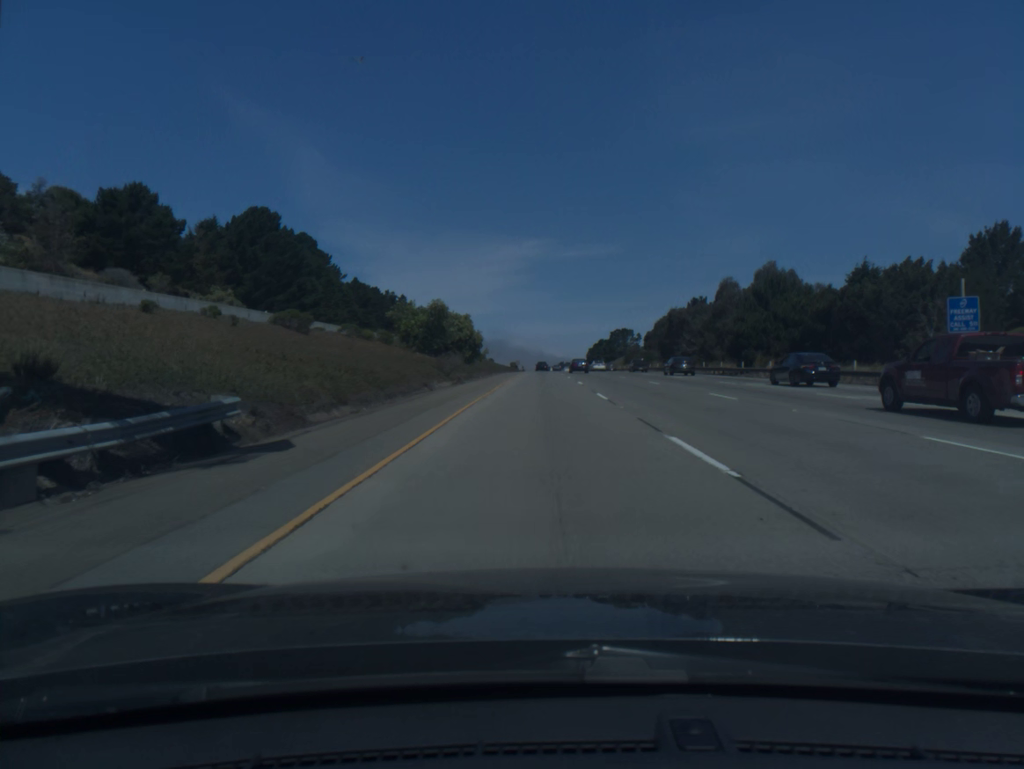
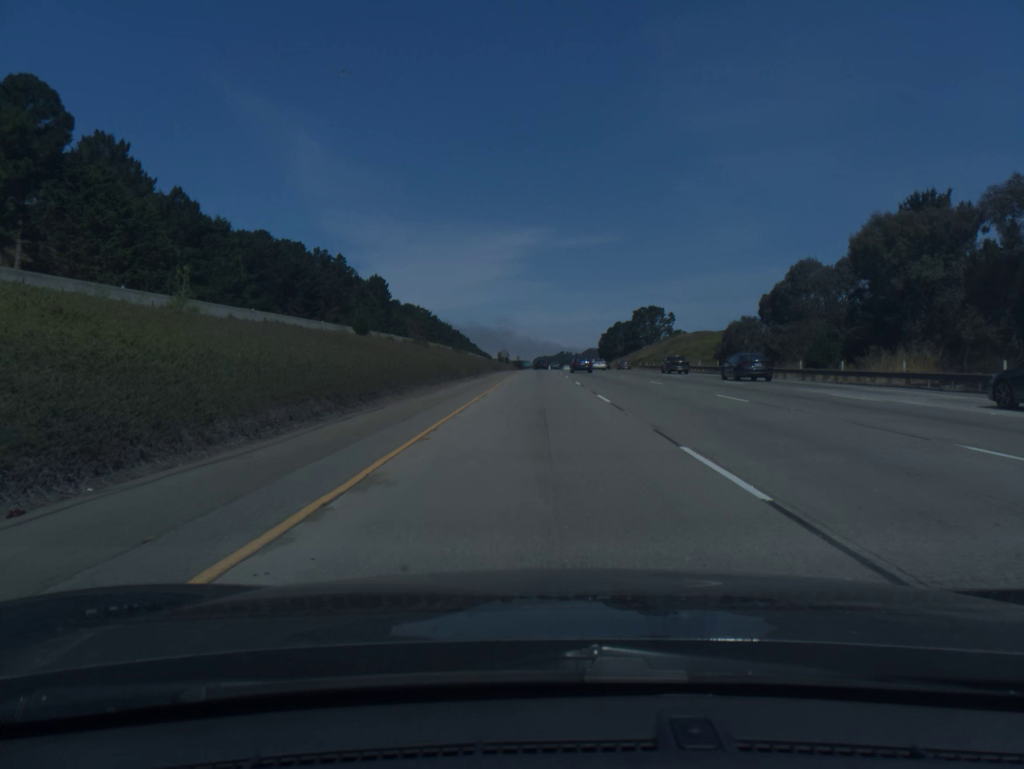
(-0.1, +89.0) m; 0°
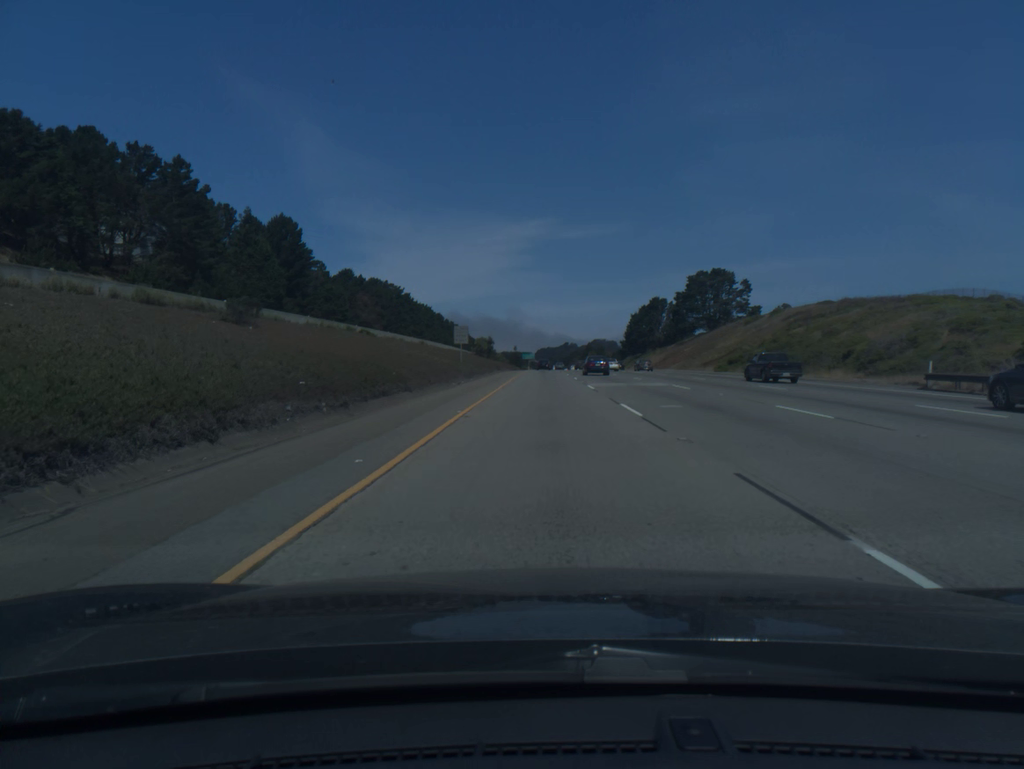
(-0.4, +92.9) m; 0°
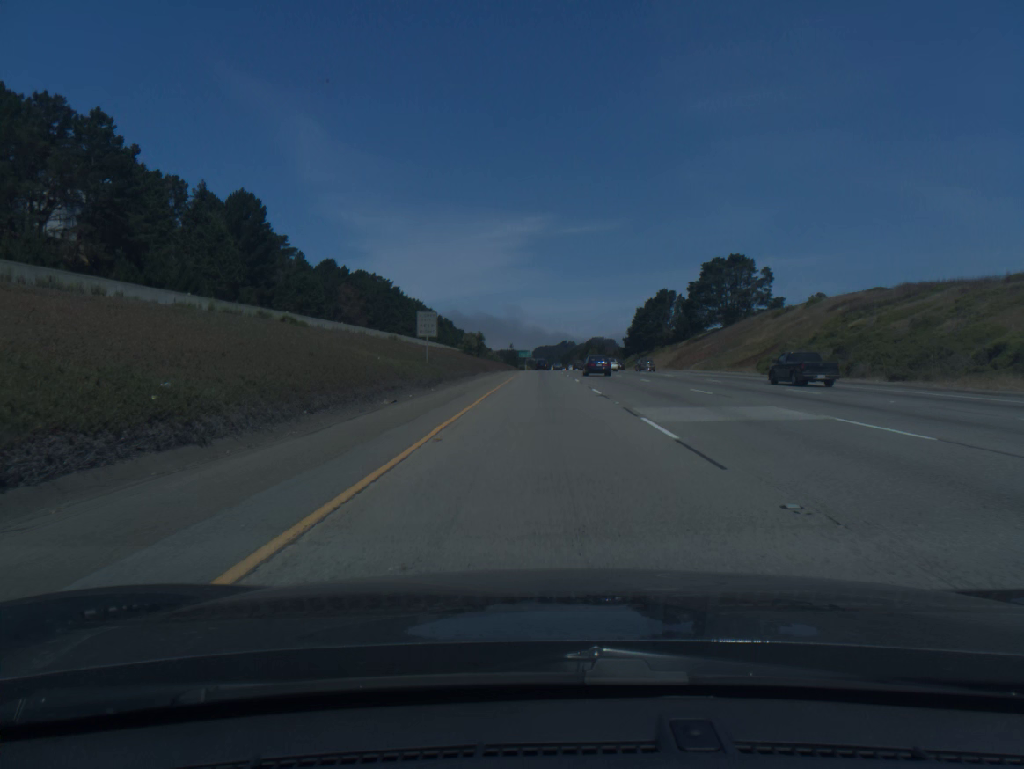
(0.0, +19.0) m; 0°
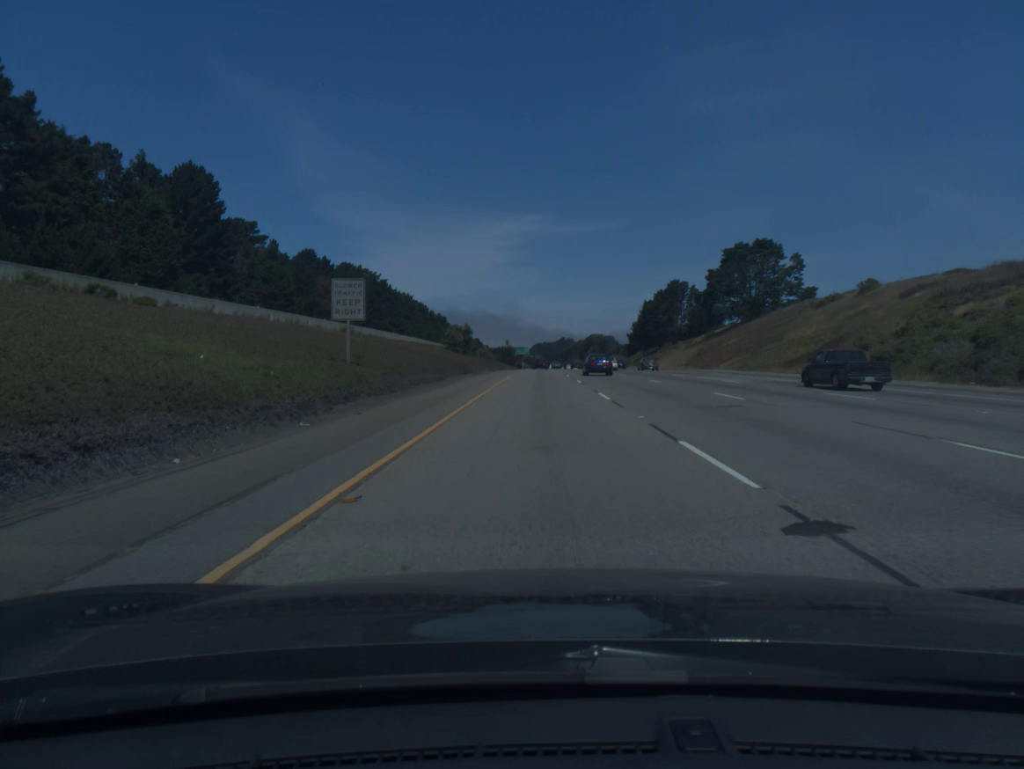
(0.0, +19.0) m; 0°
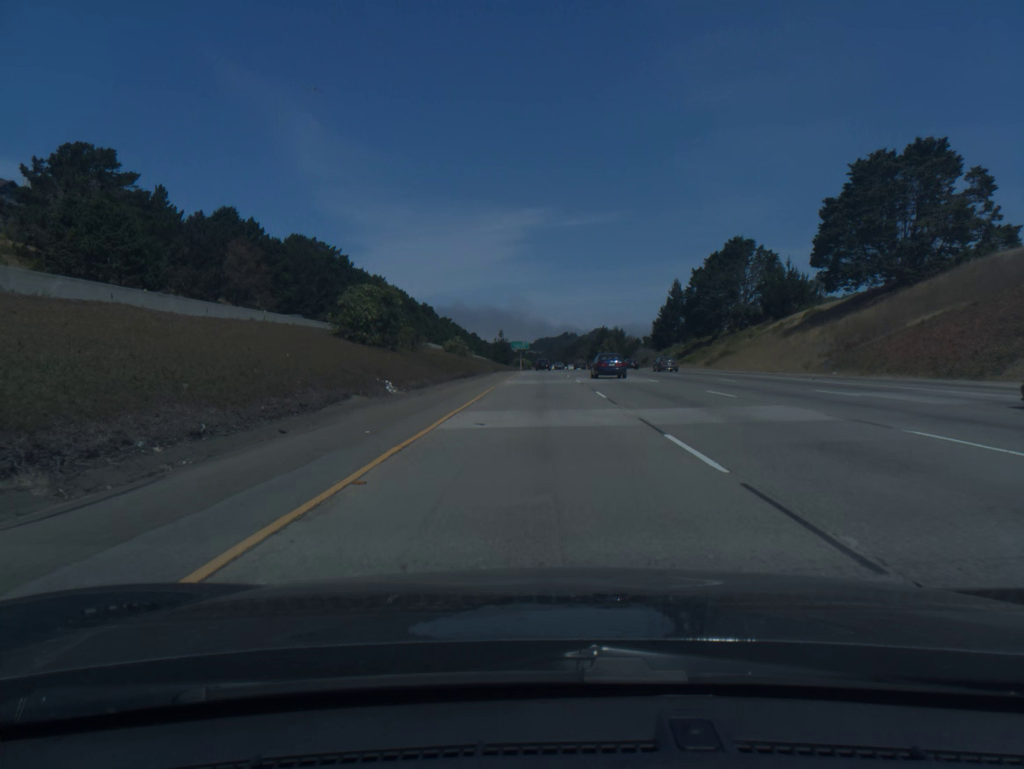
(0.0, +57.3) m; 0°
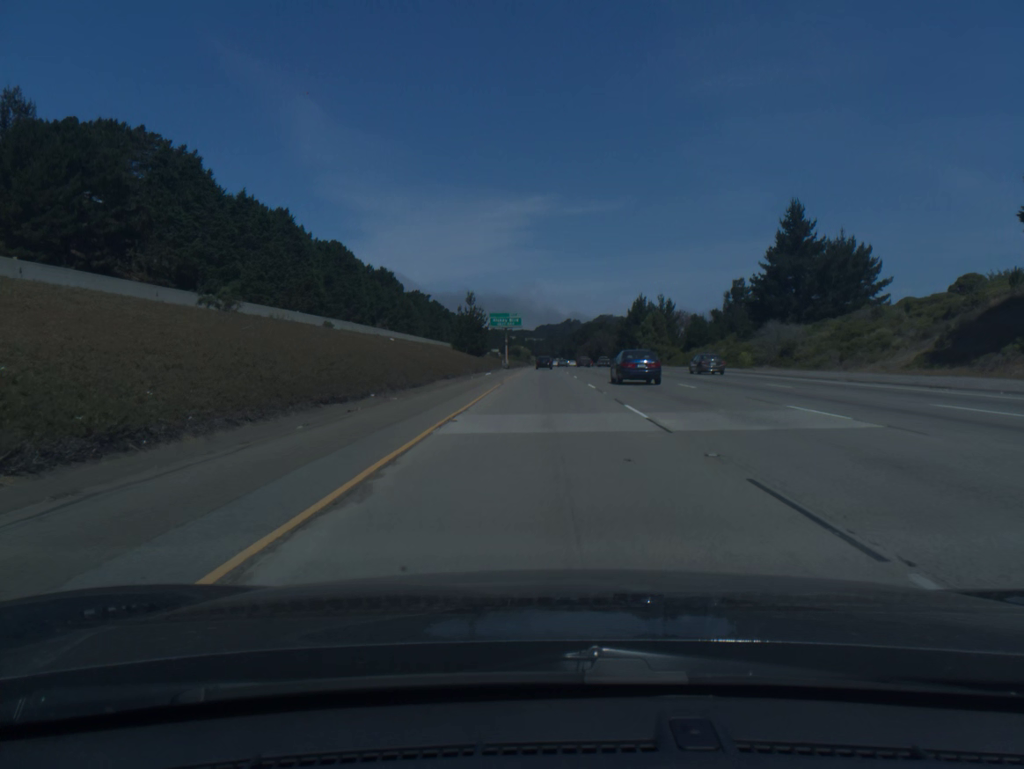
(-0.2, +95.7) m; 0°
